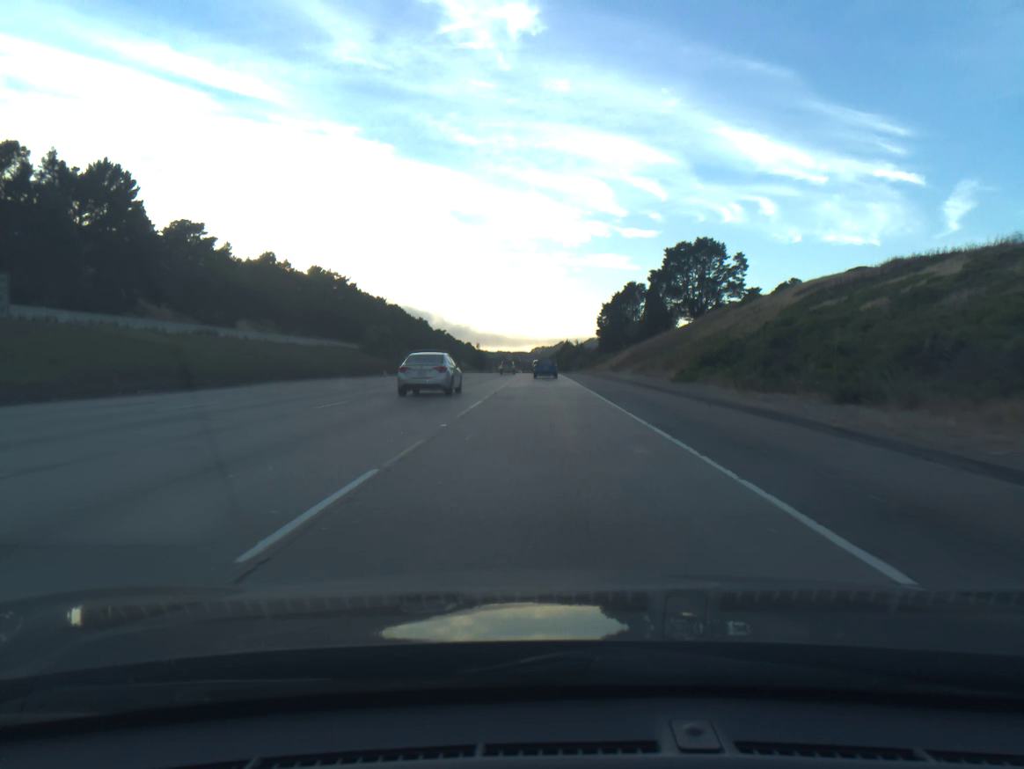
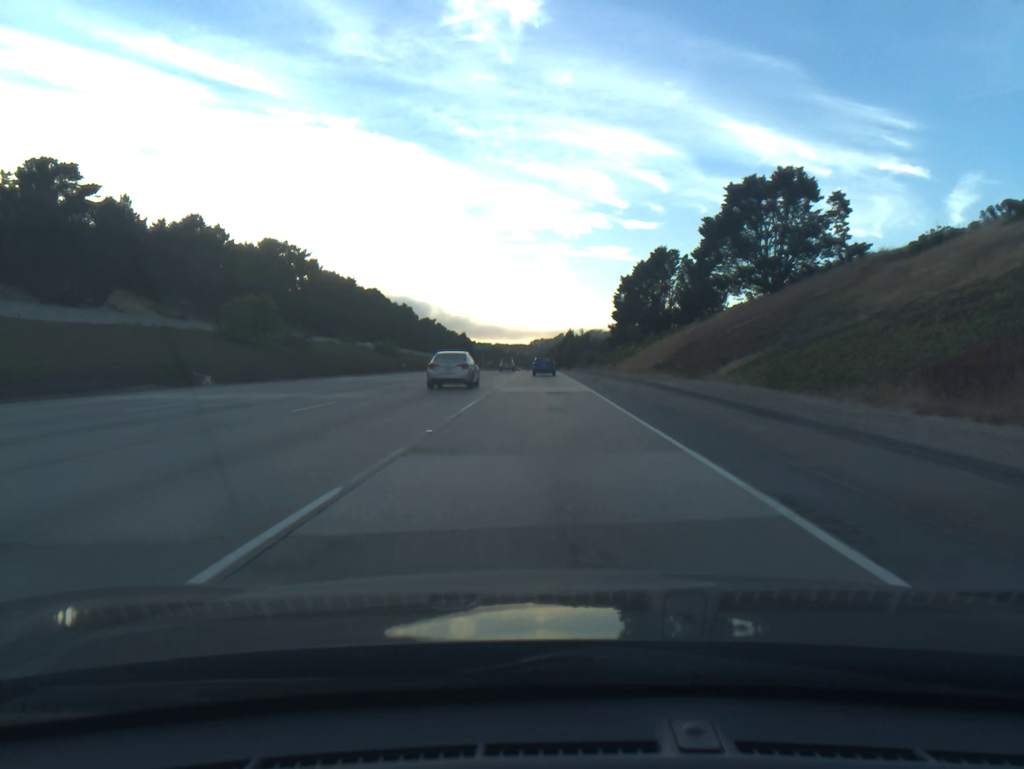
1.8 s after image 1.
(0.0, +45.1) m; 0°
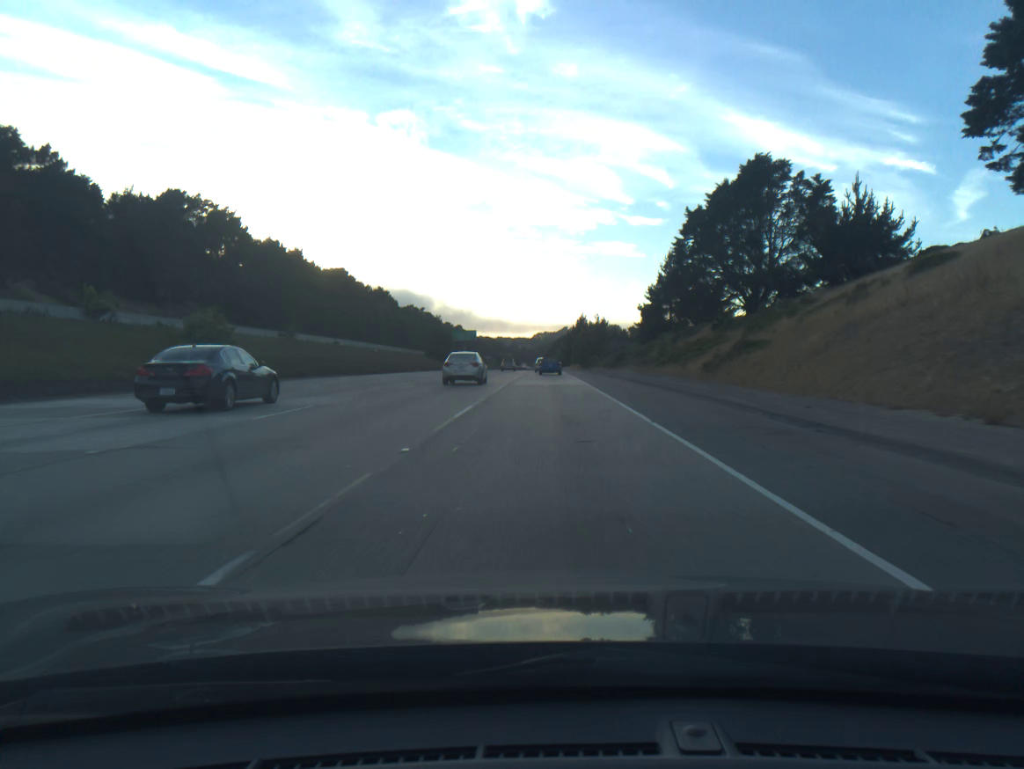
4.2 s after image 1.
(0.0, +61.0) m; 0°
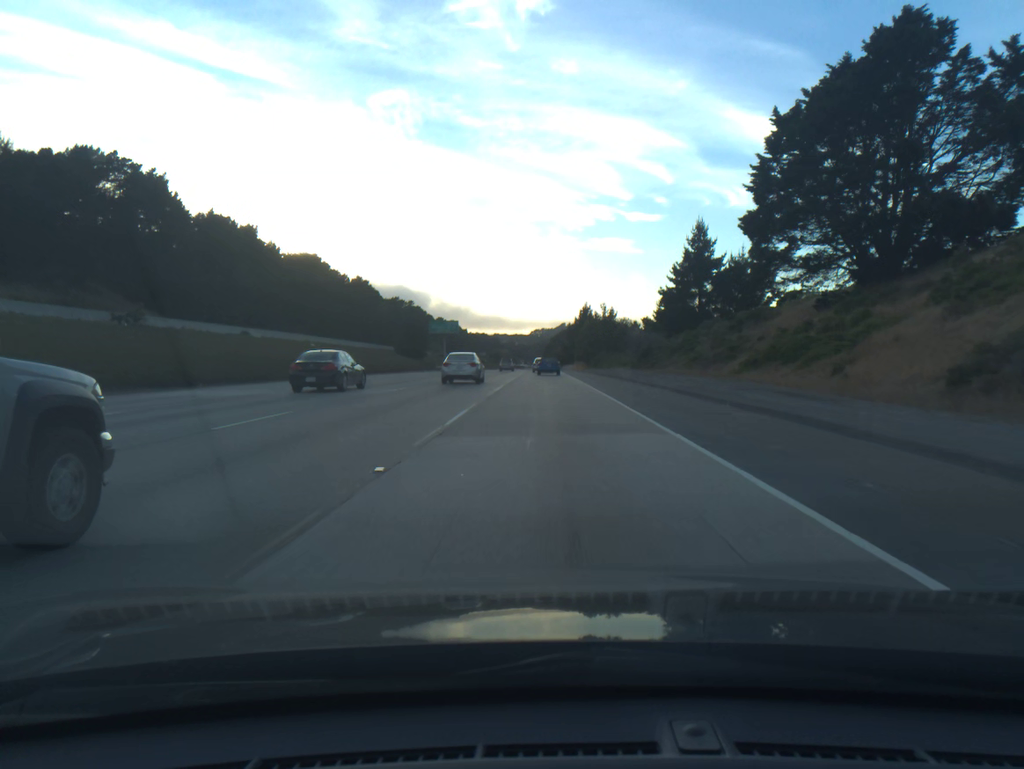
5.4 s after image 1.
(0.0, +31.0) m; 0°
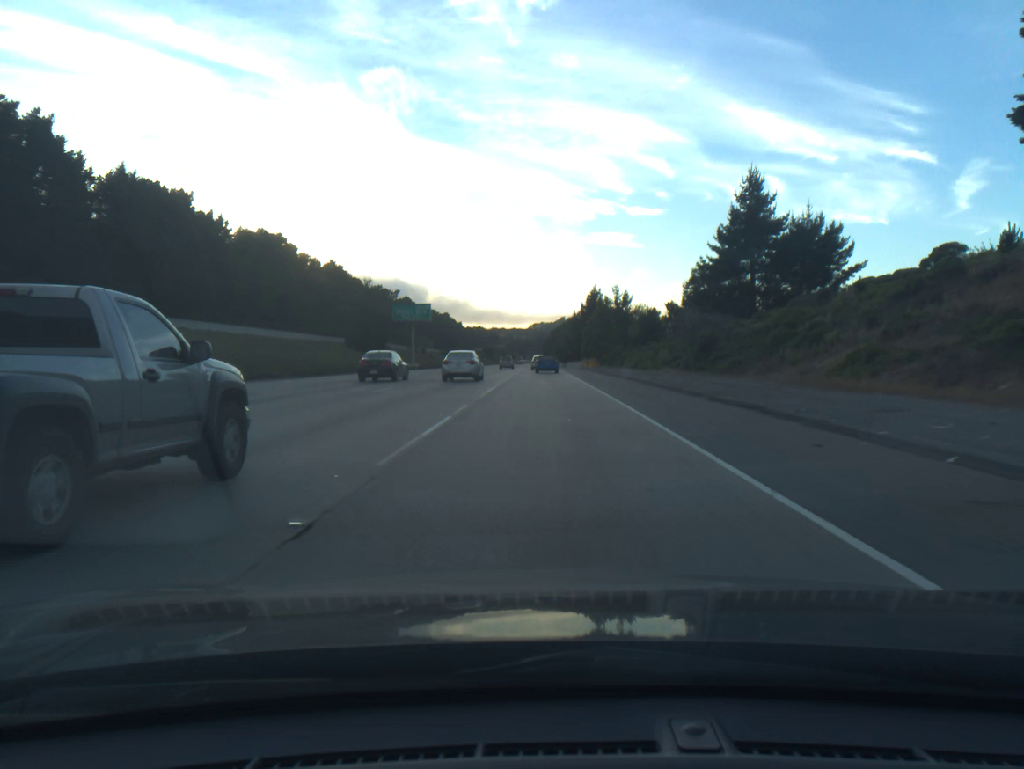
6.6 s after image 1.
(0.0, +31.3) m; 0°
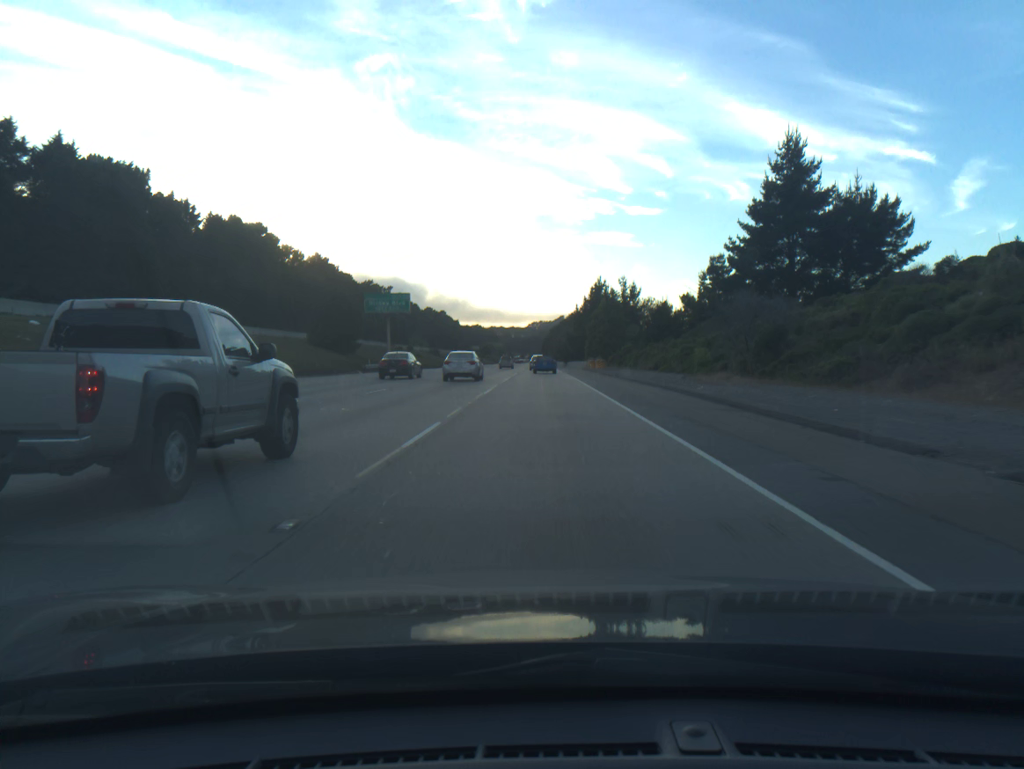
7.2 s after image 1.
(0.0, +15.5) m; 0°
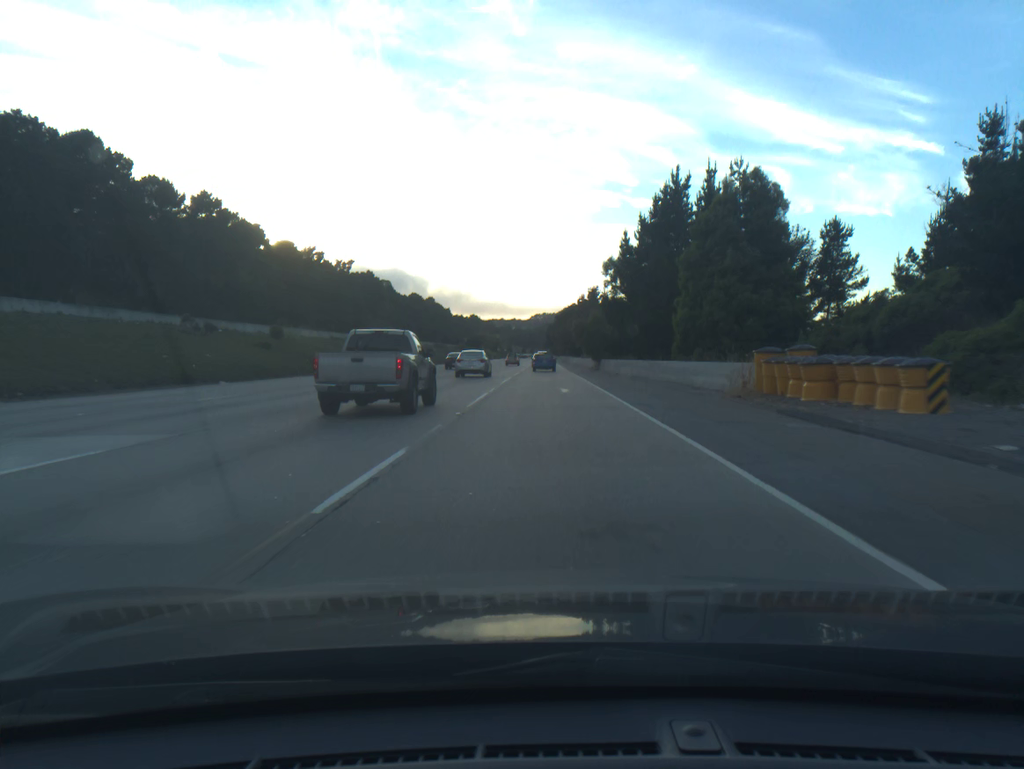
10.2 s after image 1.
(-0.2, +77.3) m; 0°
